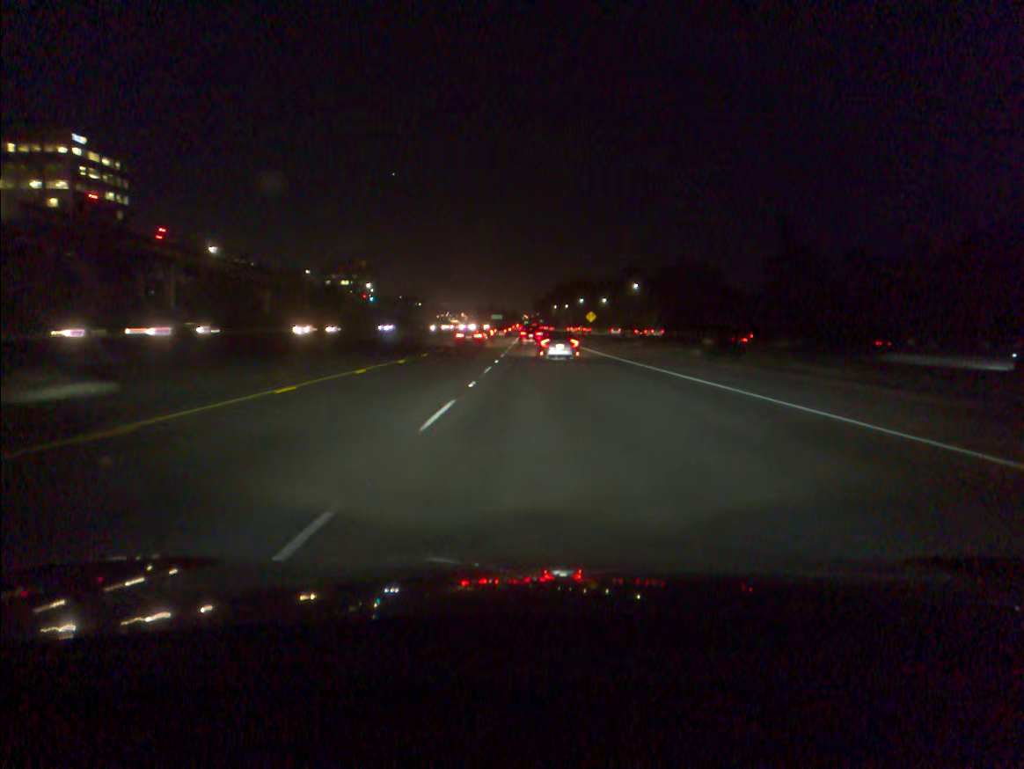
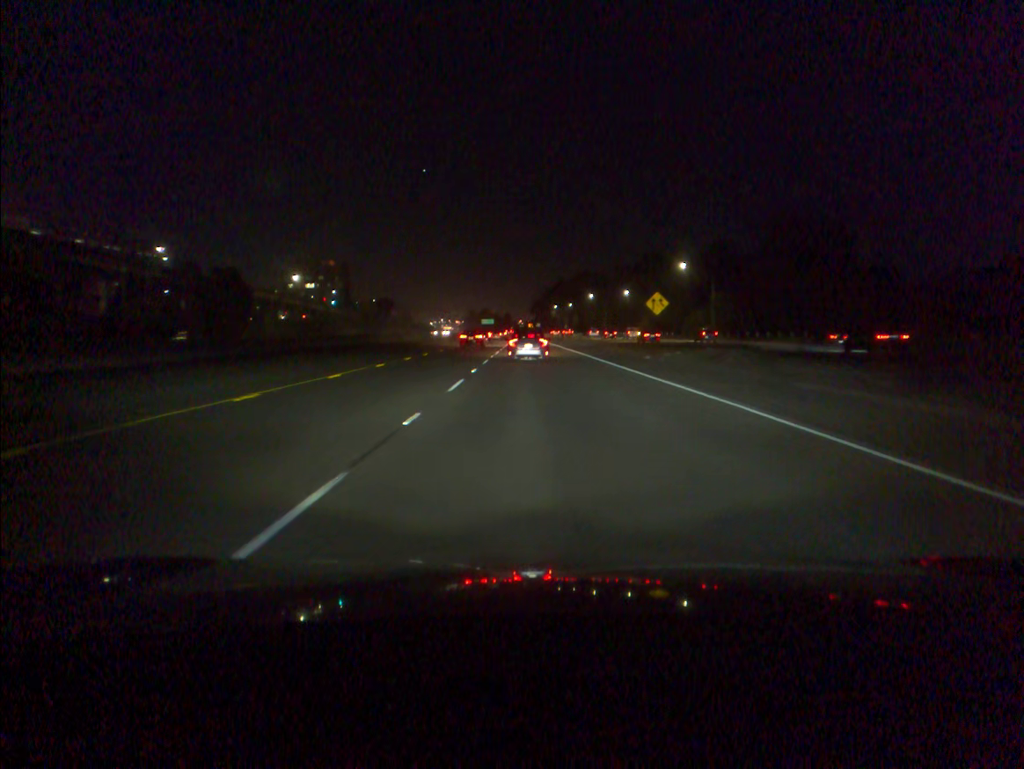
(+0.2, +66.8) m; 0°
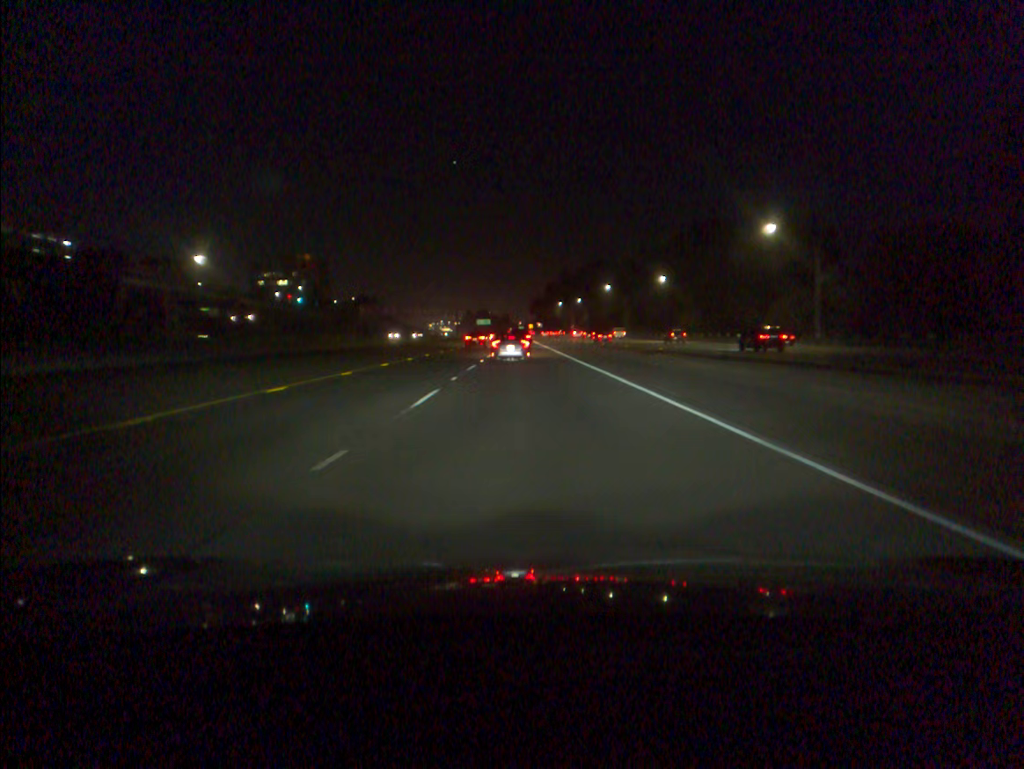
(+0.1, +47.9) m; 0°
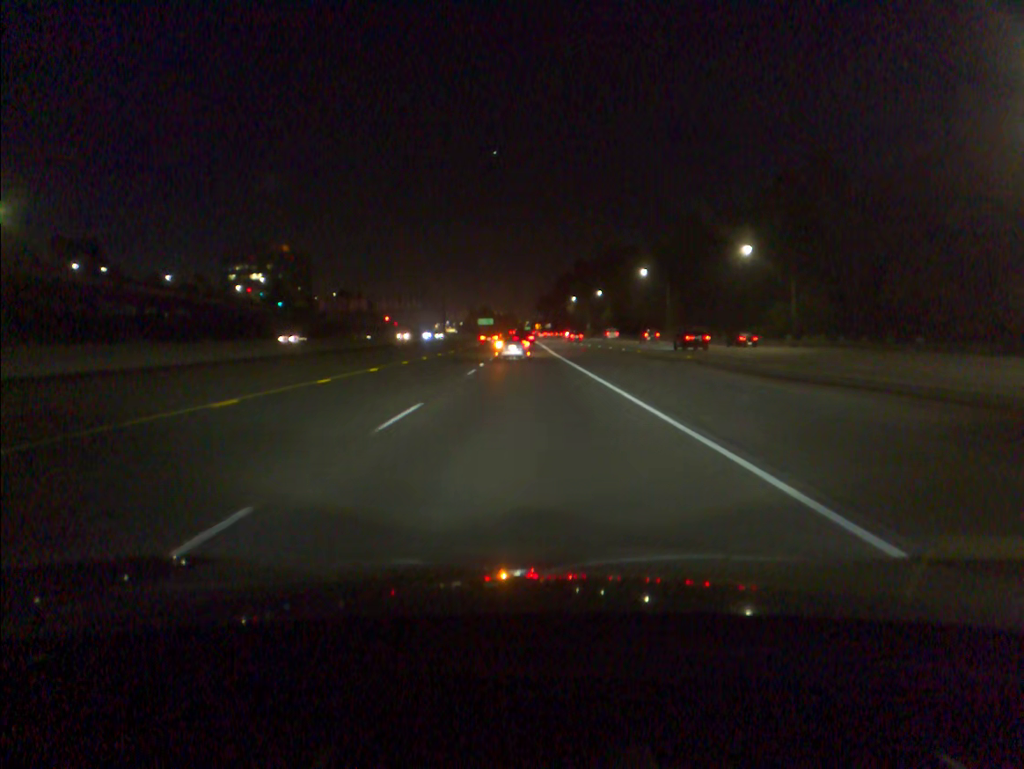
(-0.2, +46.9) m; -1°
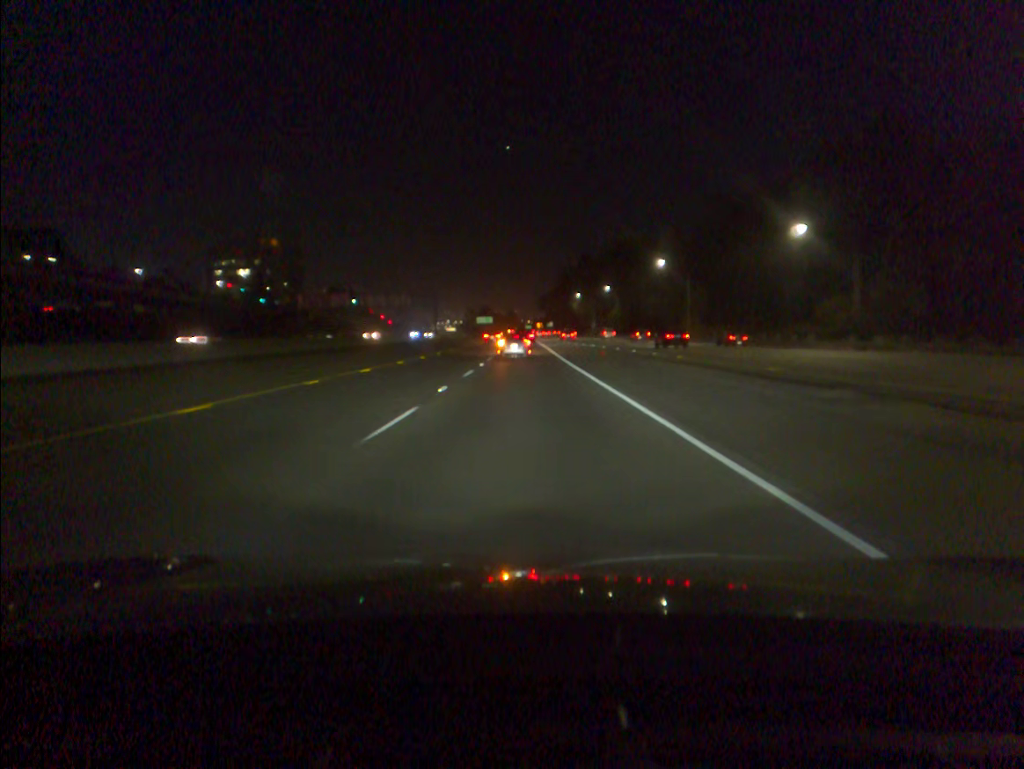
(0.0, +15.8) m; 0°
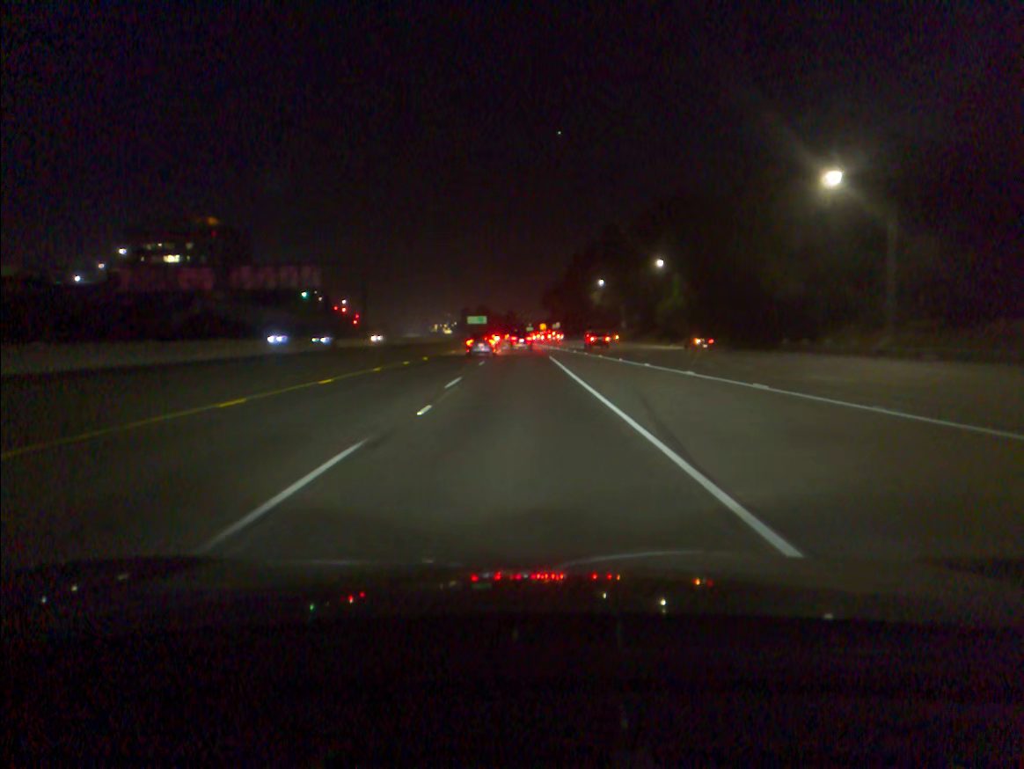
(-0.2, +64.1) m; 0°
